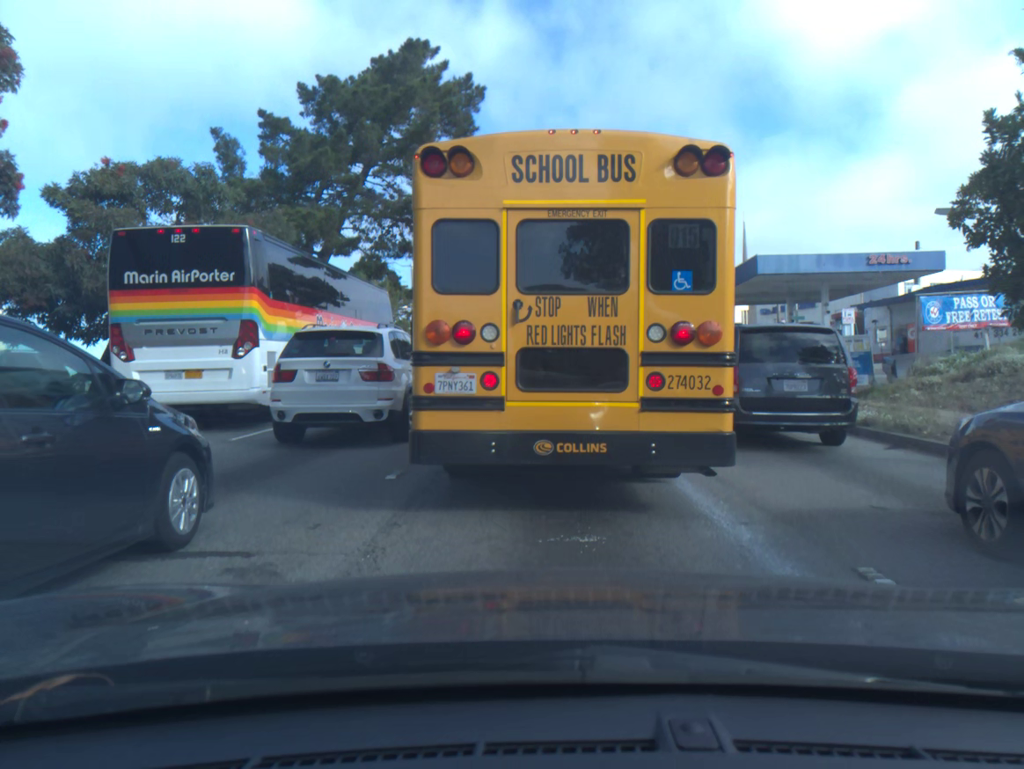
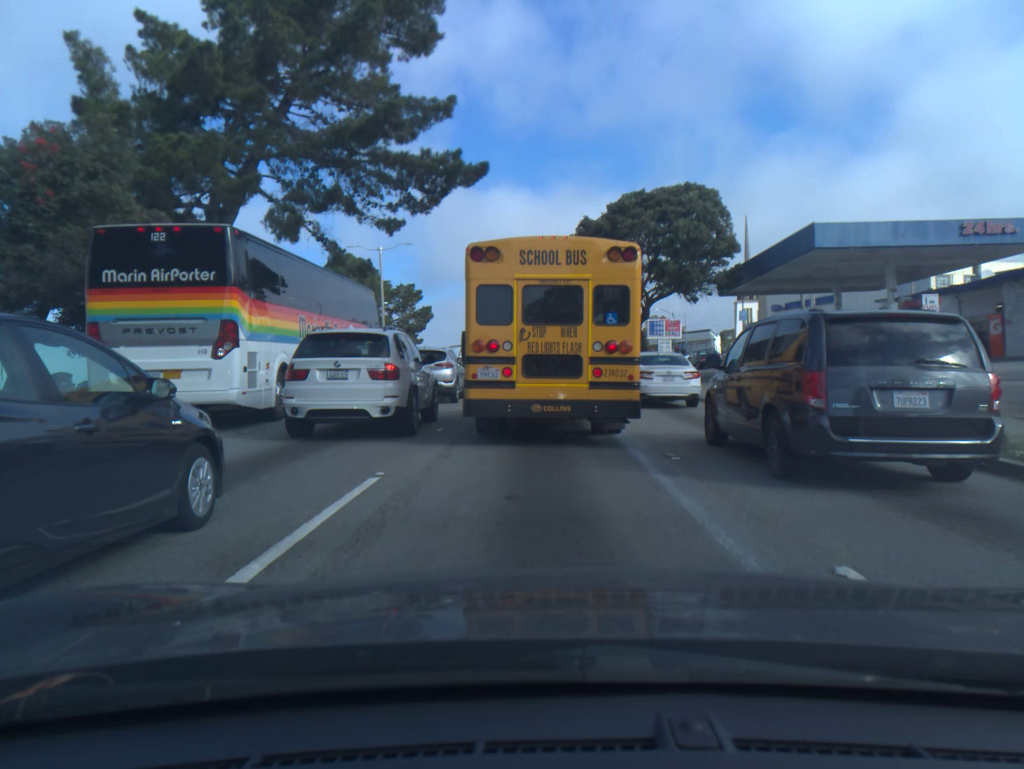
(0.0, +9.0) m; 0°
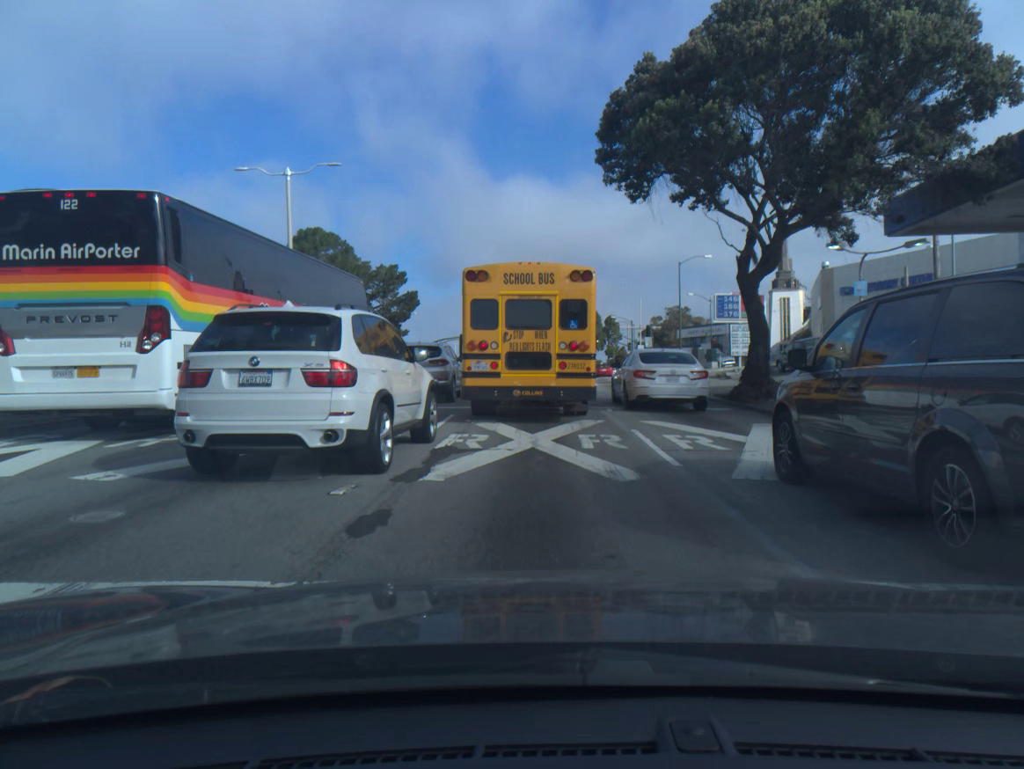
(-0.1, +21.0) m; 0°
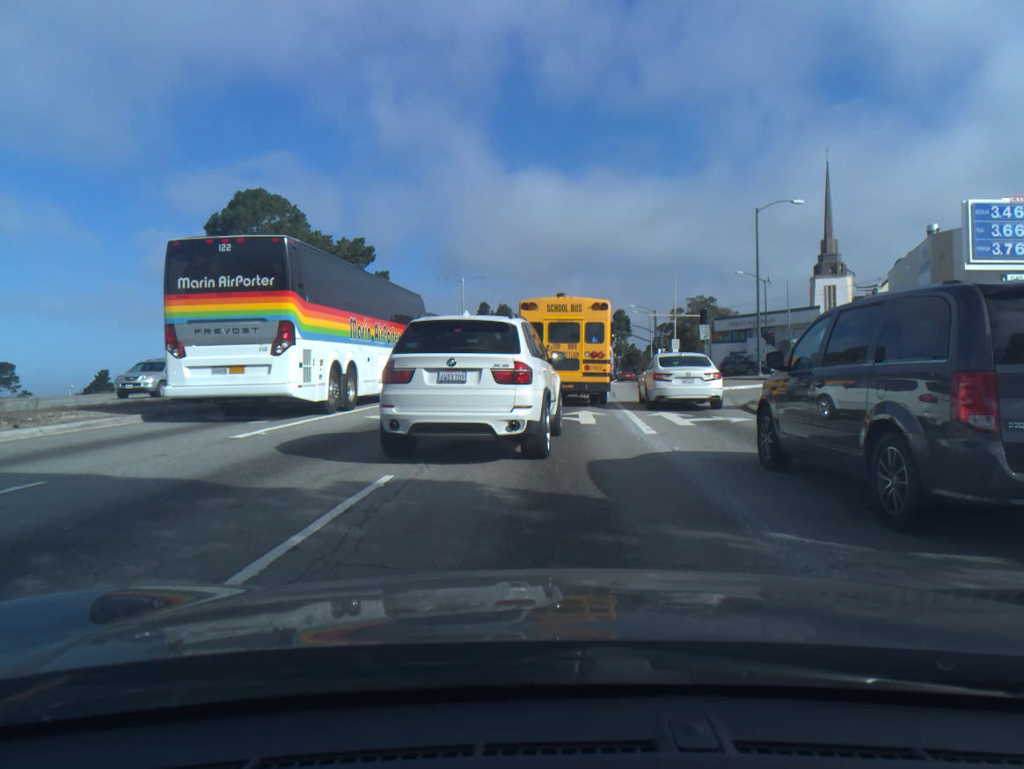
(-0.1, +23.4) m; 0°
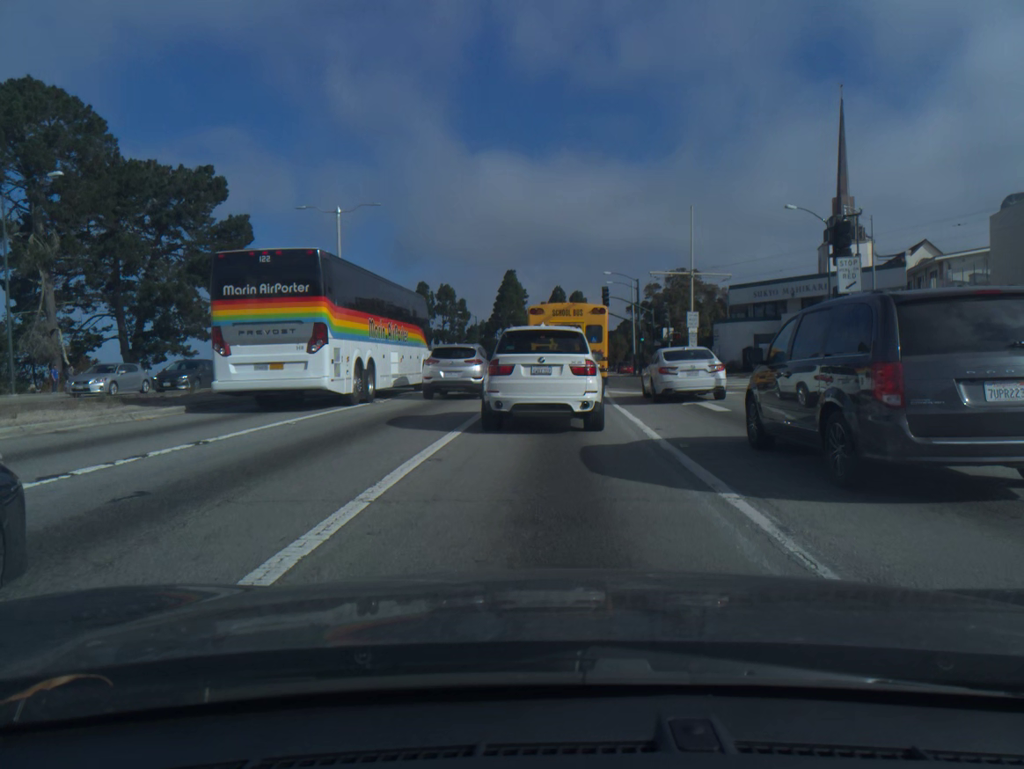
(+0.9, +28.7) m; +3°
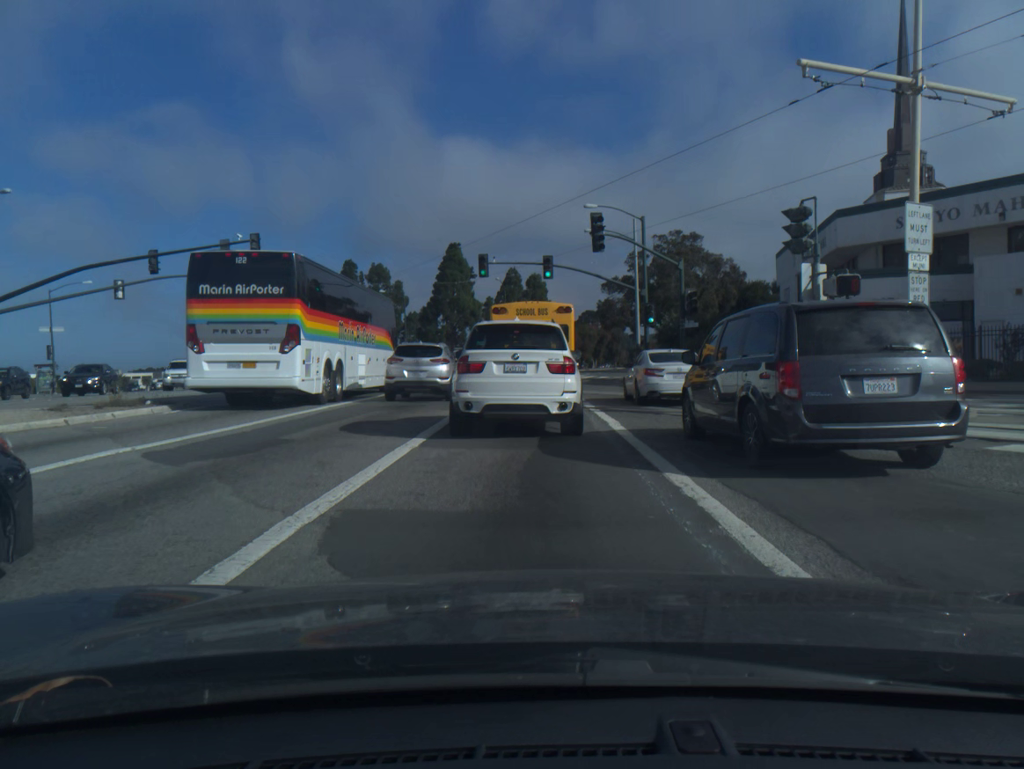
(+0.9, +32.0) m; +3°
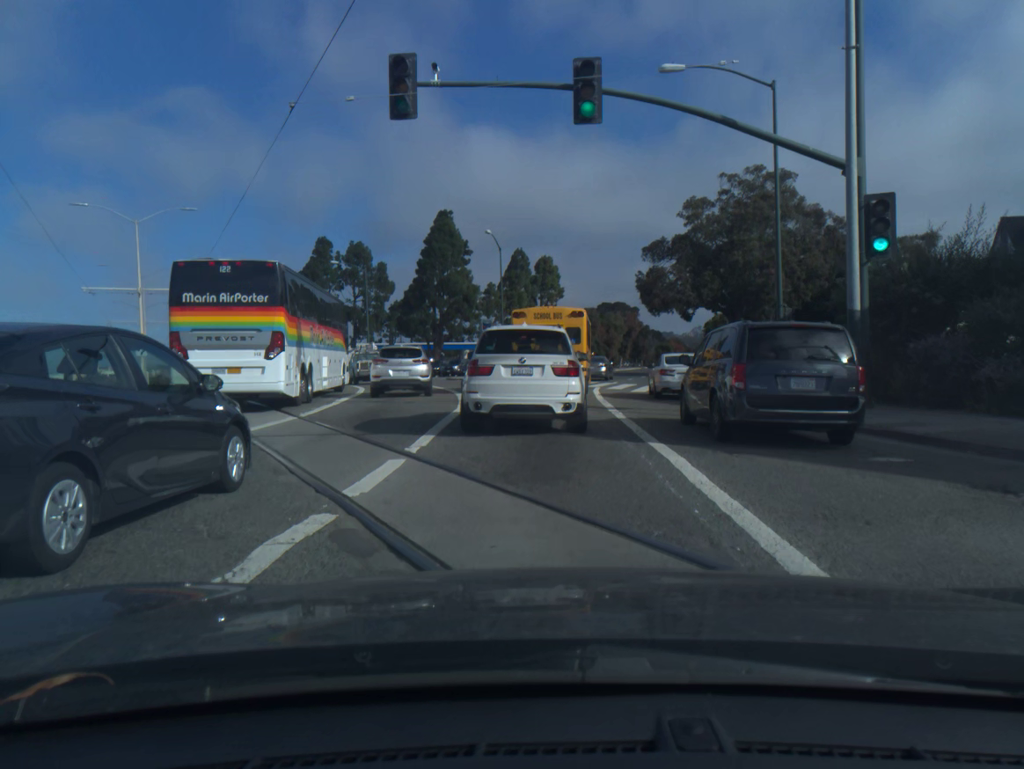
(-0.3, +29.1) m; 0°
